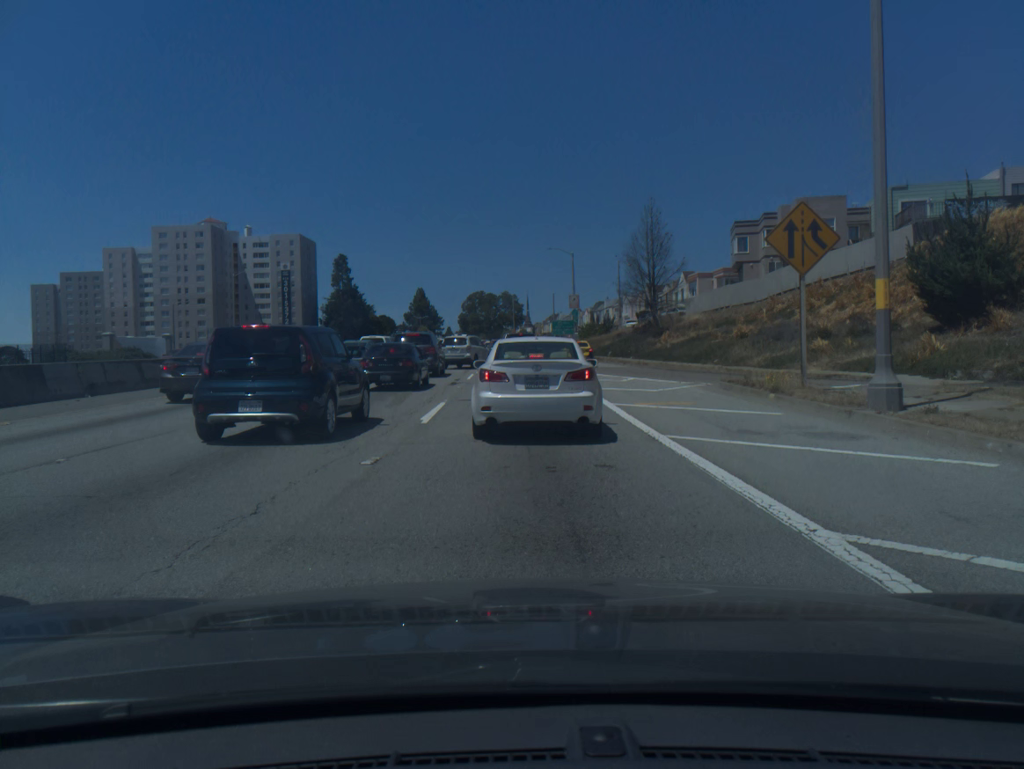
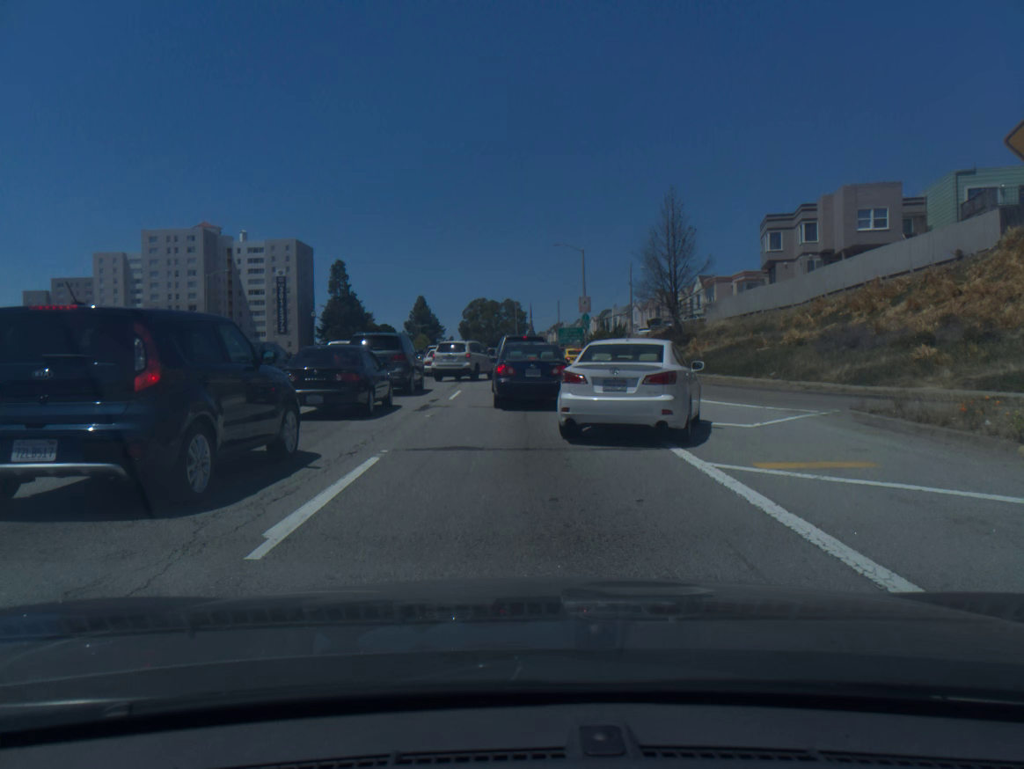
(-0.1, +8.8) m; 0°
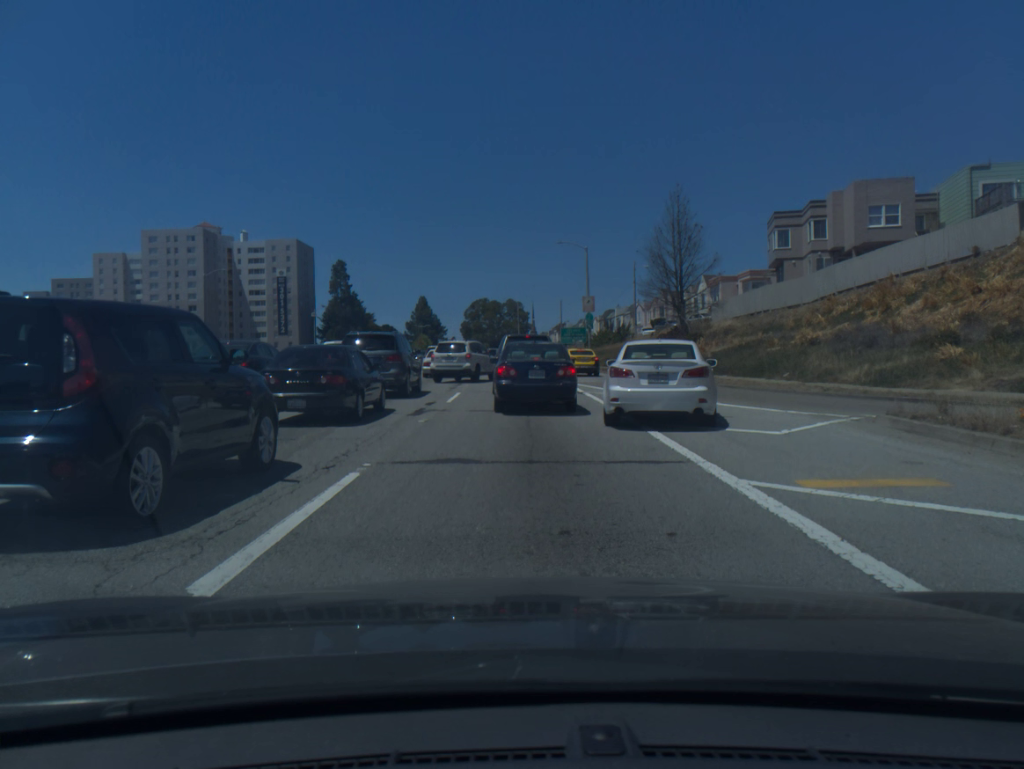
(0.0, +1.3) m; -1°
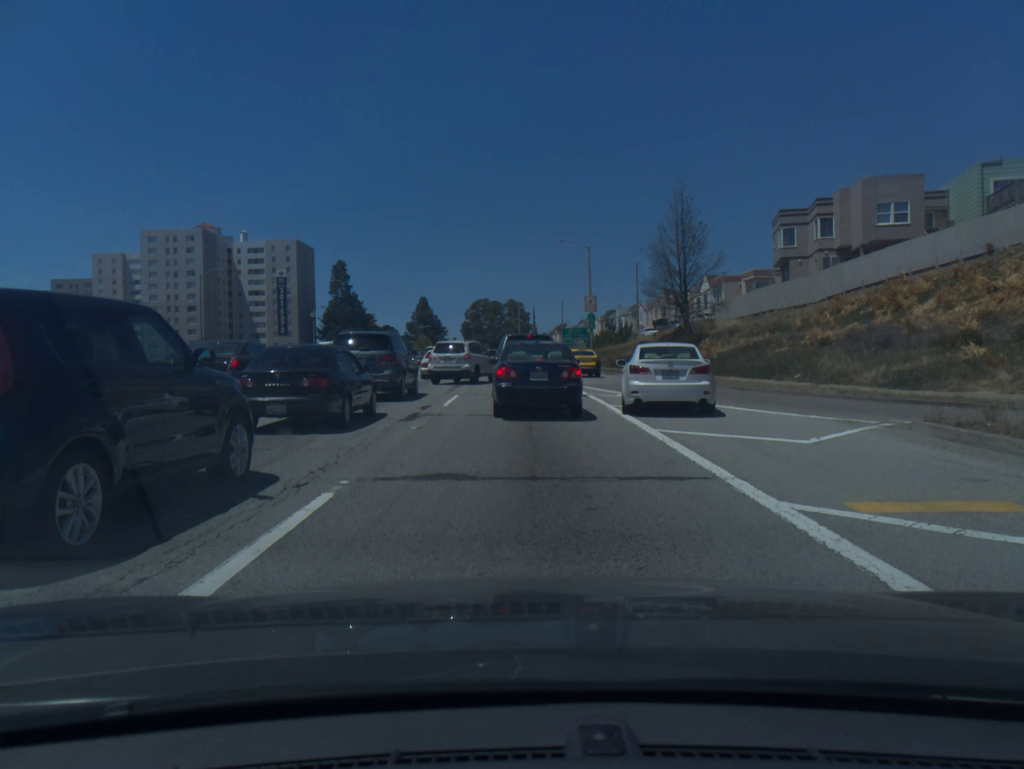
(0.0, +1.1) m; 0°
